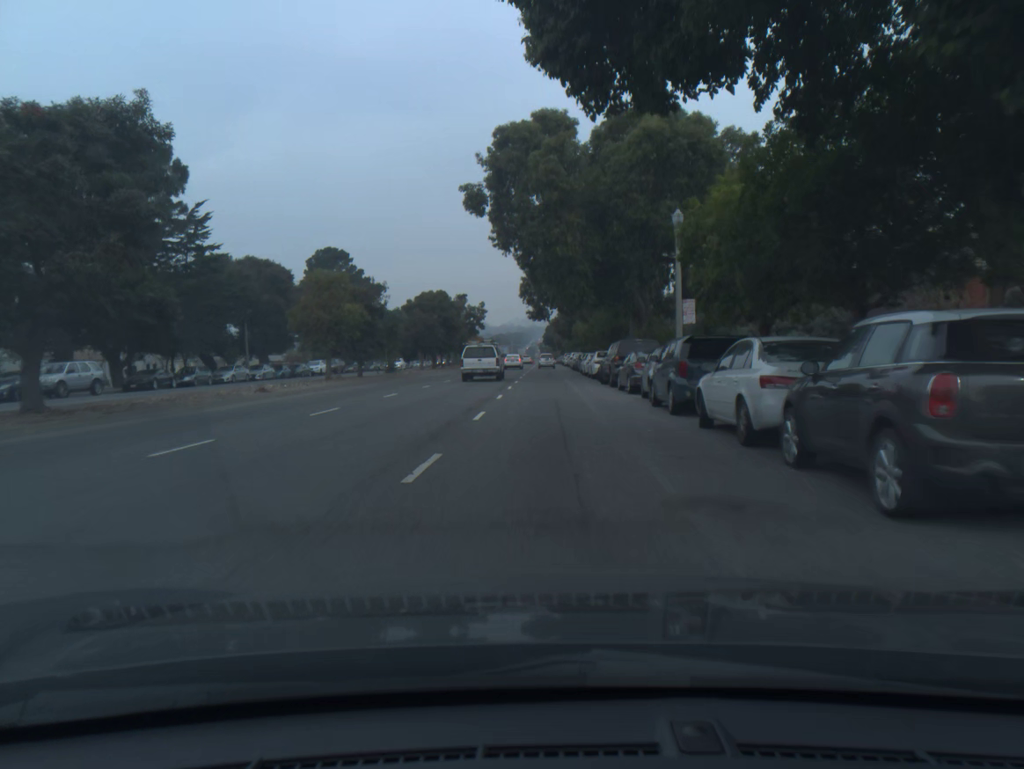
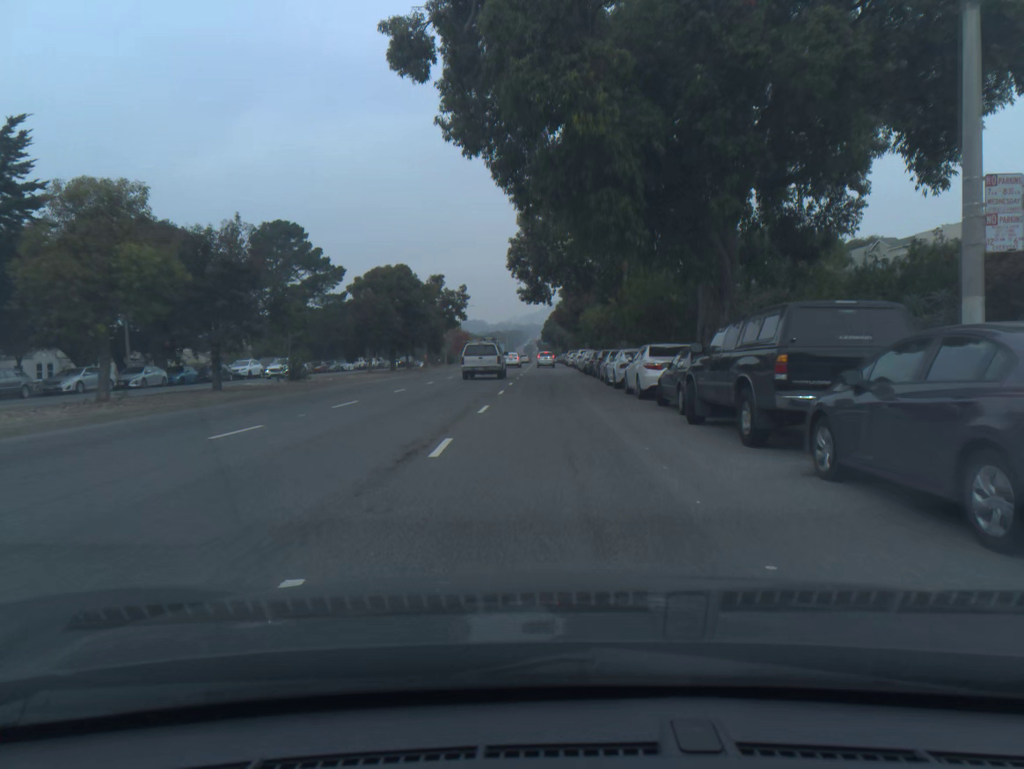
(0.0, +20.2) m; 0°
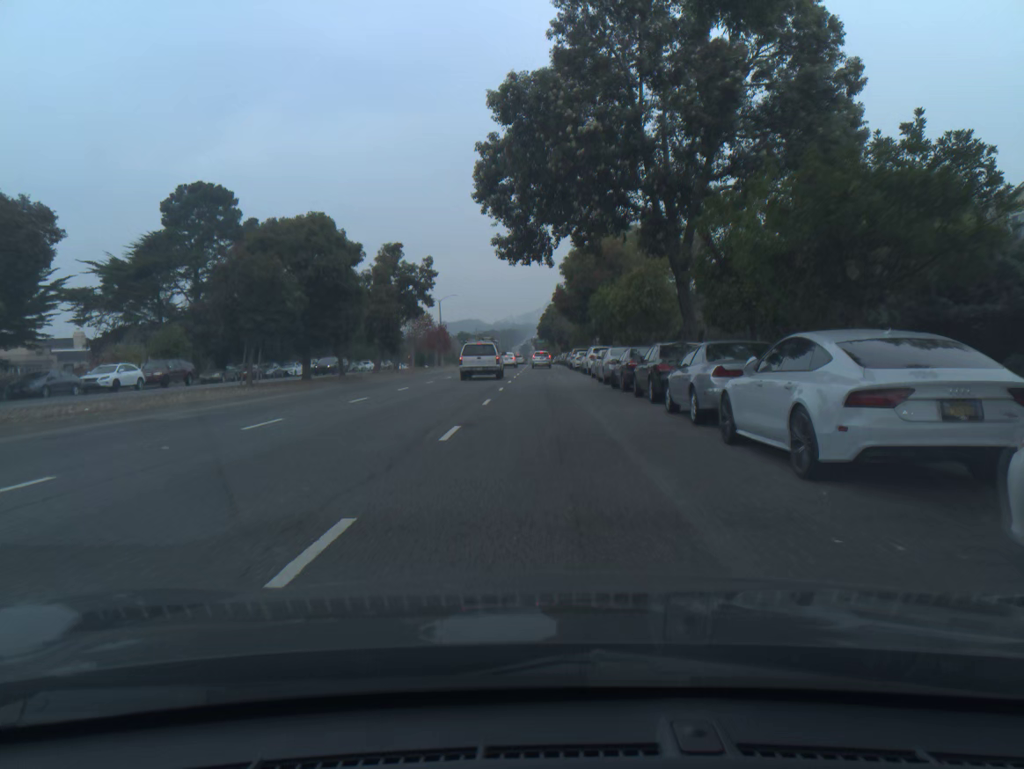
(+0.1, +20.0) m; 0°
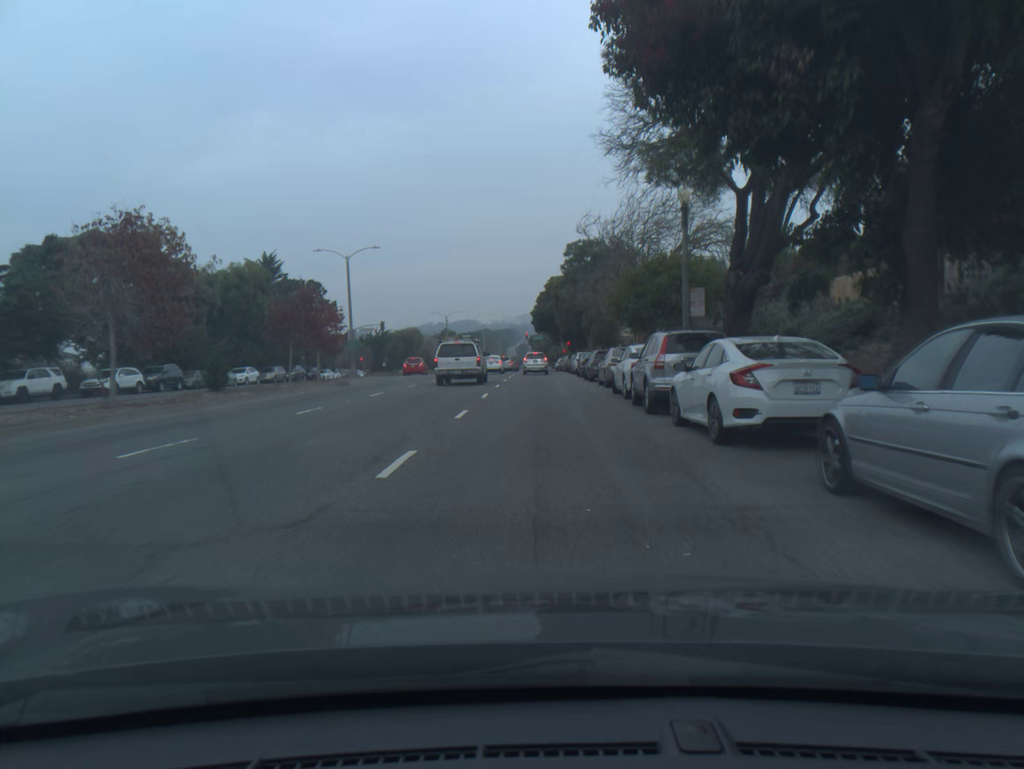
(+0.1, +46.9) m; 0°
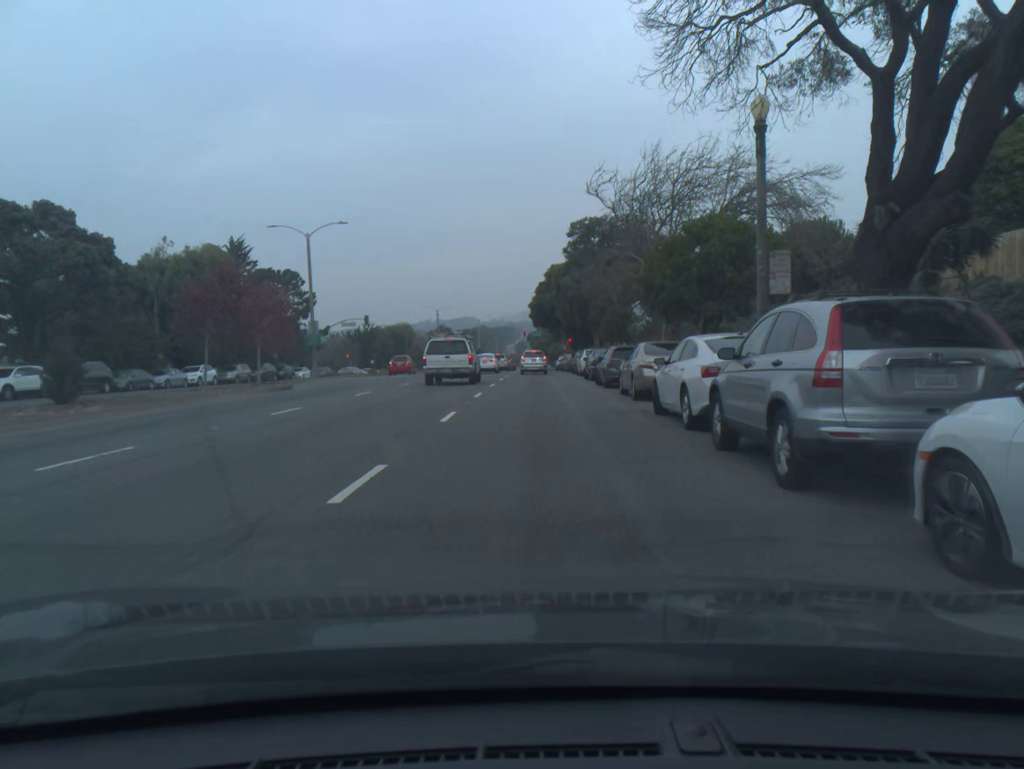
(0.0, +8.8) m; 0°
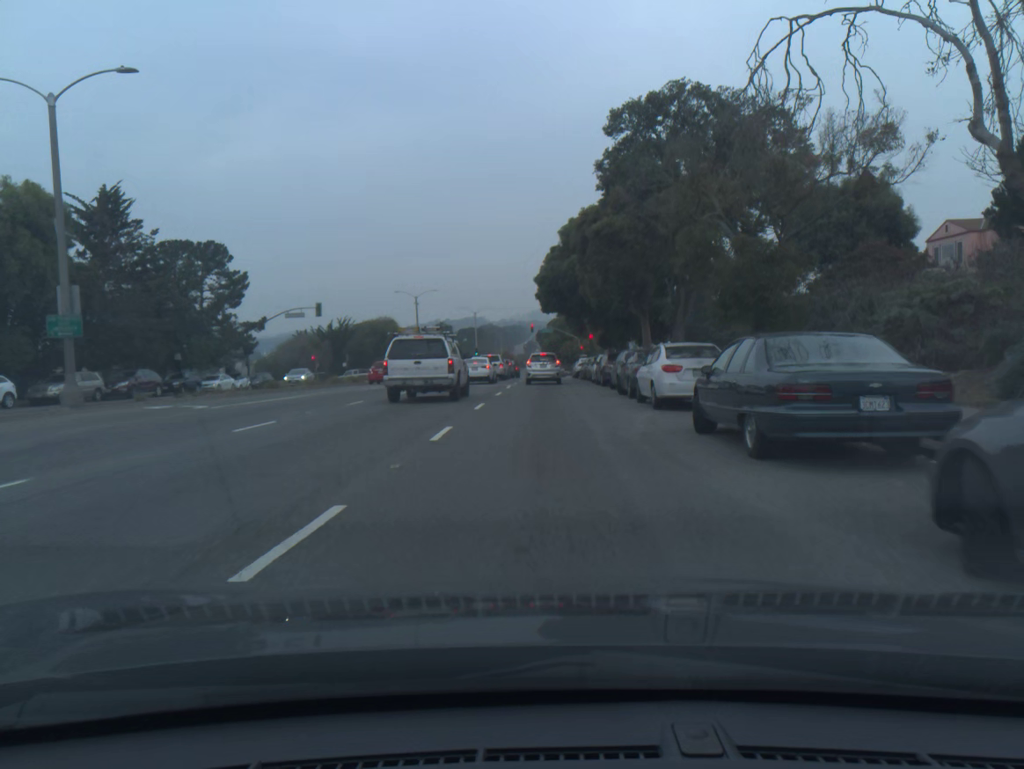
(-0.2, +24.5) m; -1°
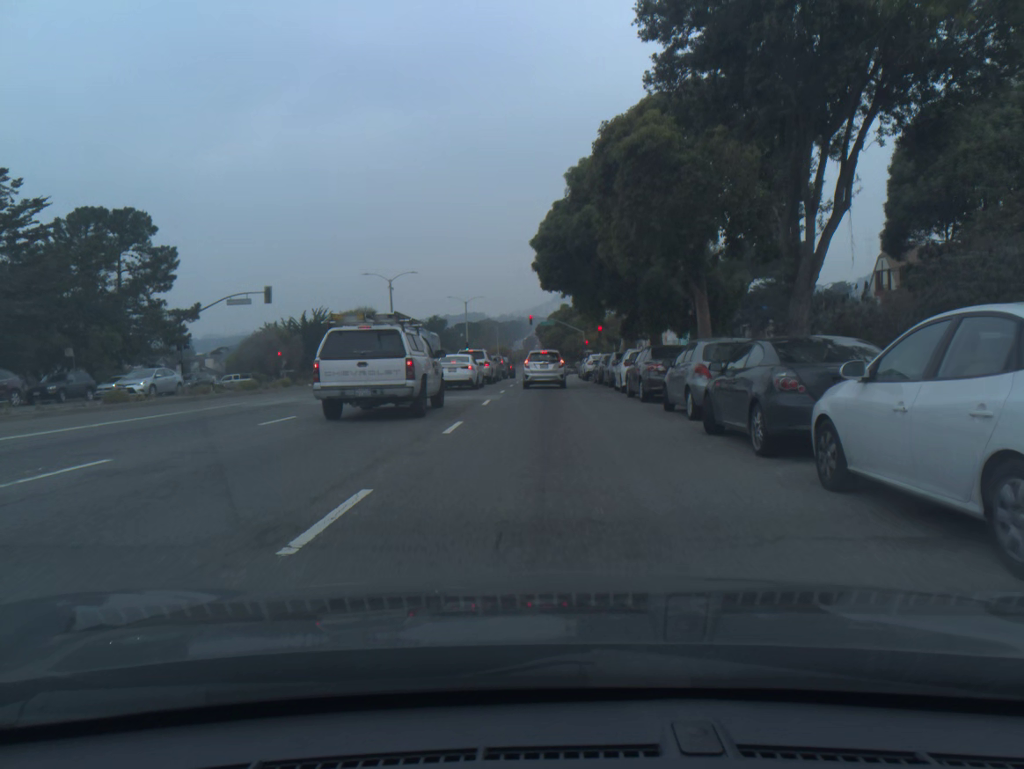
(0.0, +13.6) m; 0°
